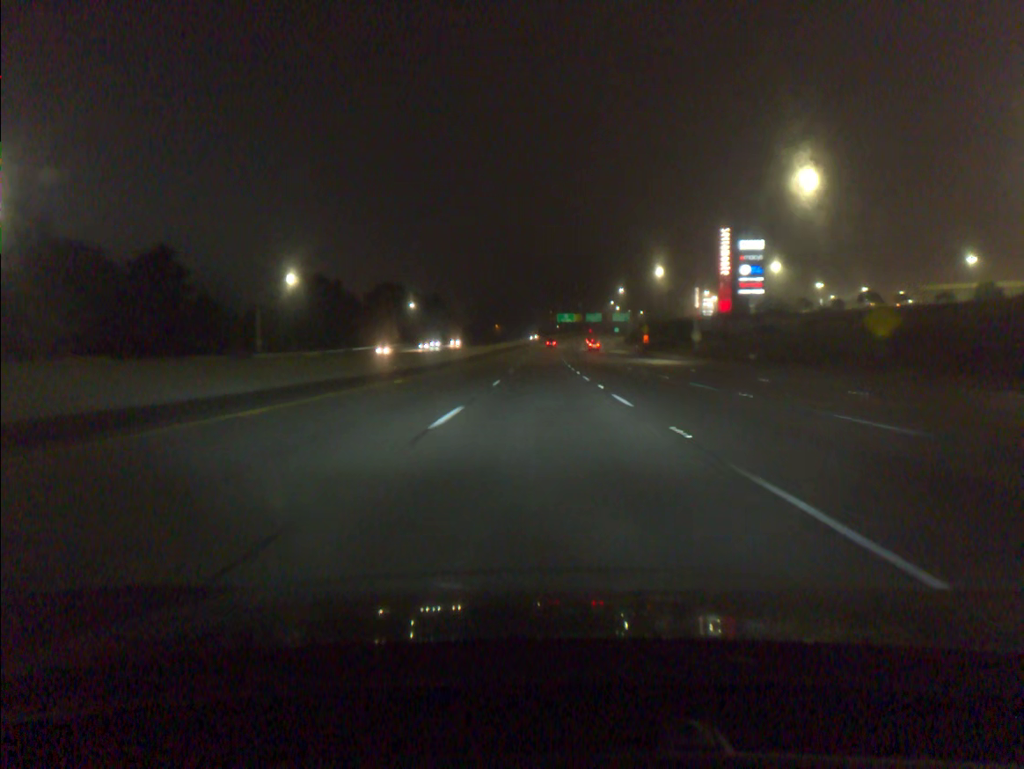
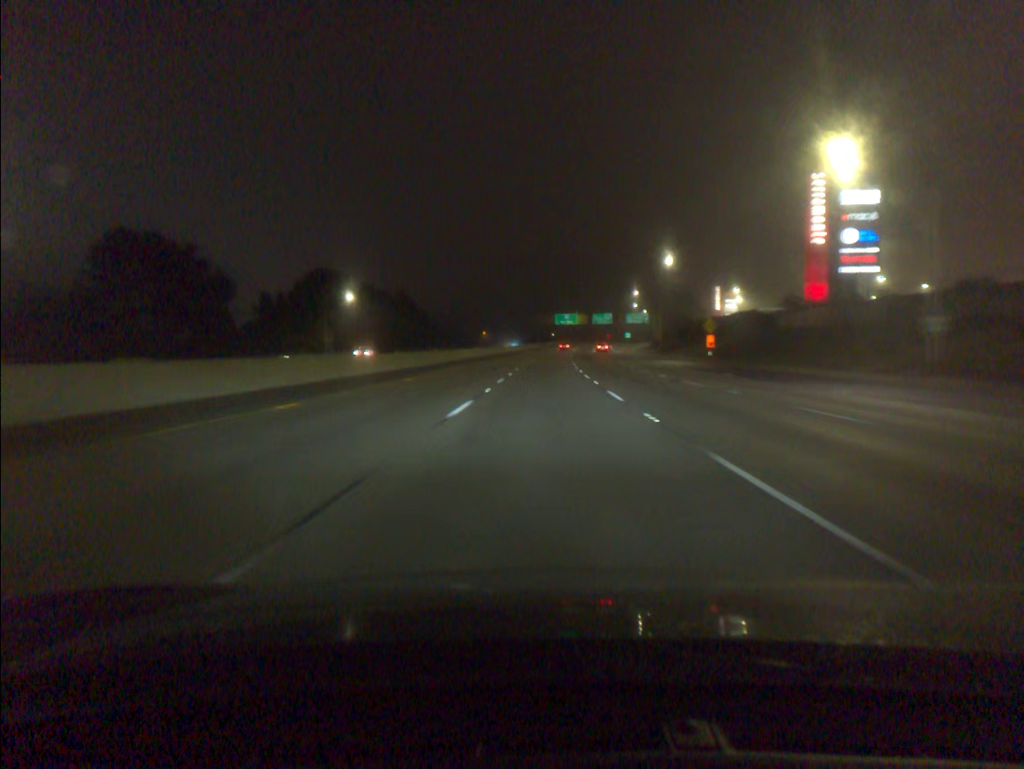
(+0.2, +56.6) m; 0°
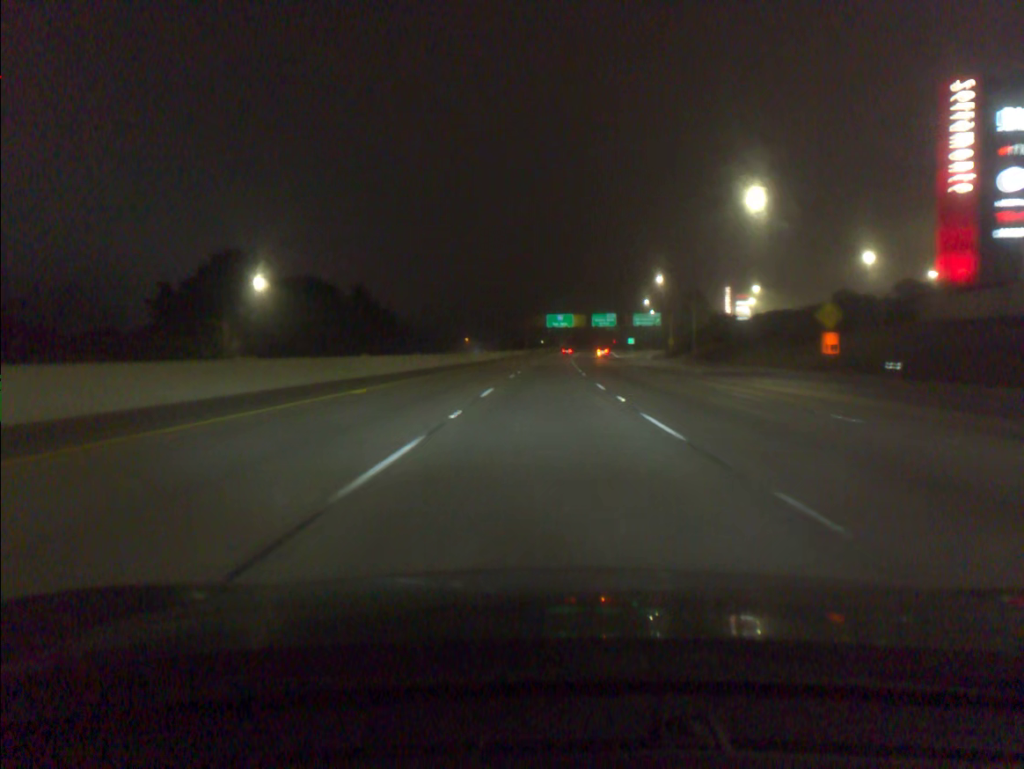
(+0.2, +37.5) m; +1°
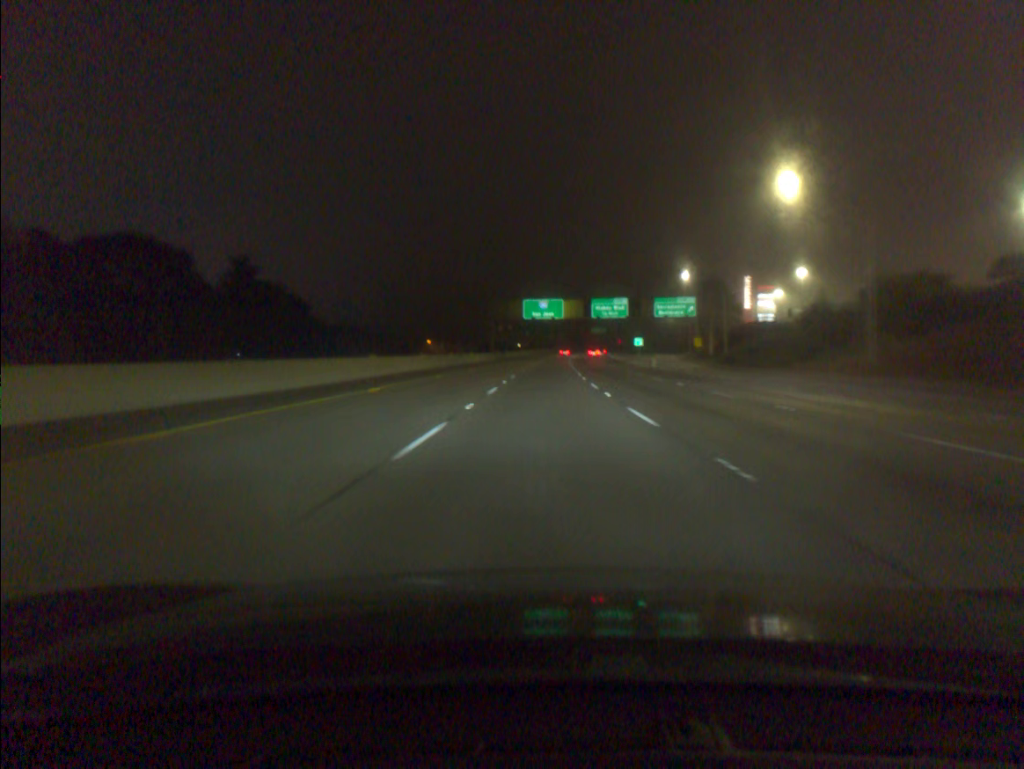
(+0.8, +56.0) m; +2°
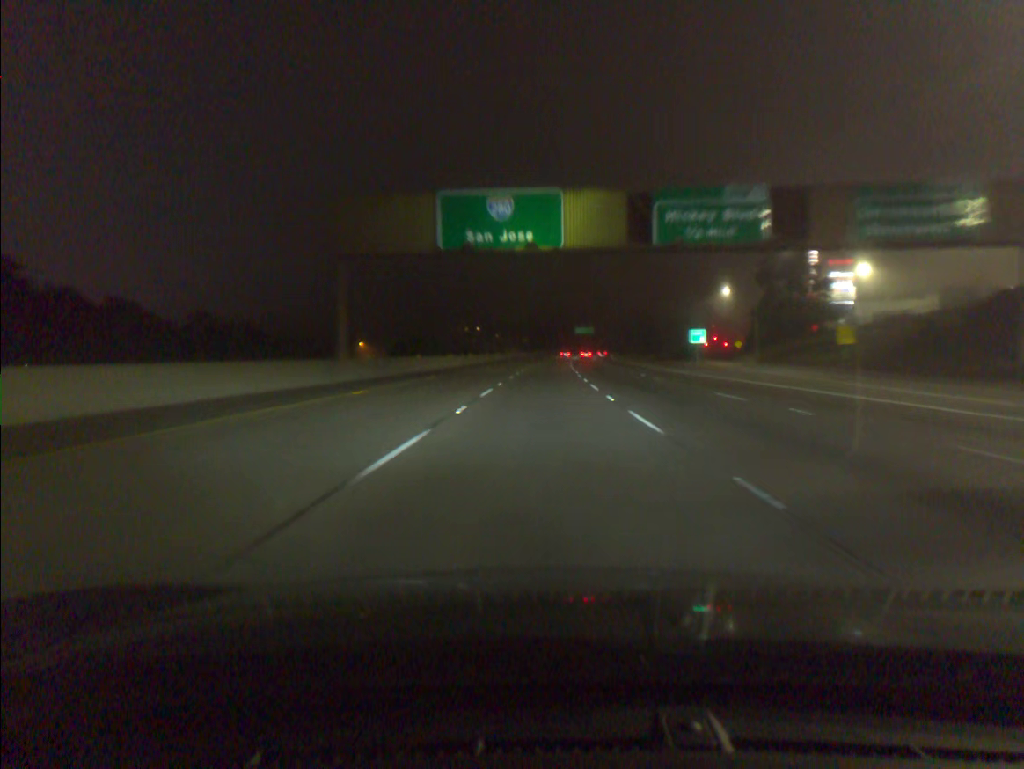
(+1.2, +74.5) m; +2°
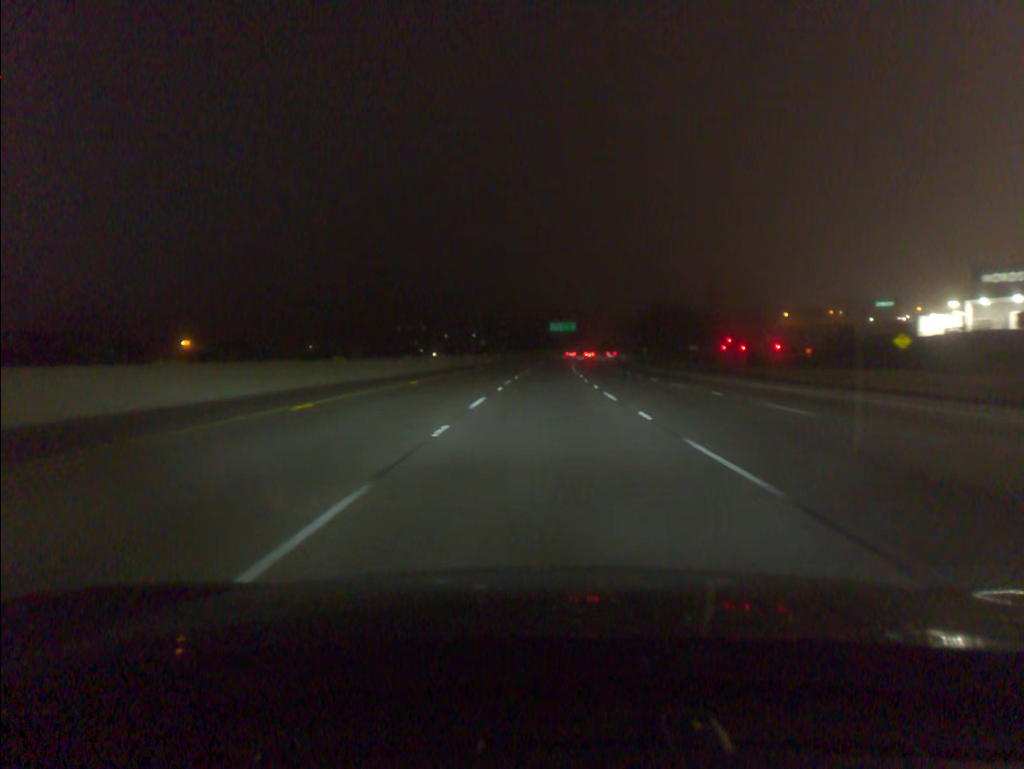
(+1.7, +93.1) m; +2°
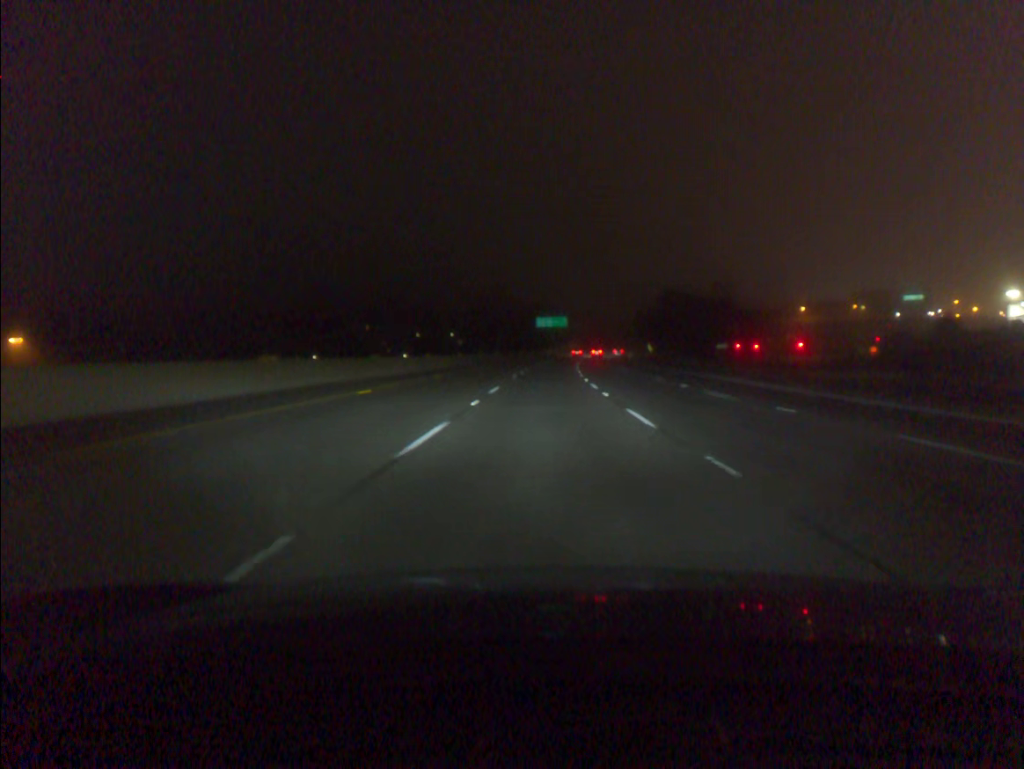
(+0.3, +37.3) m; +1°
